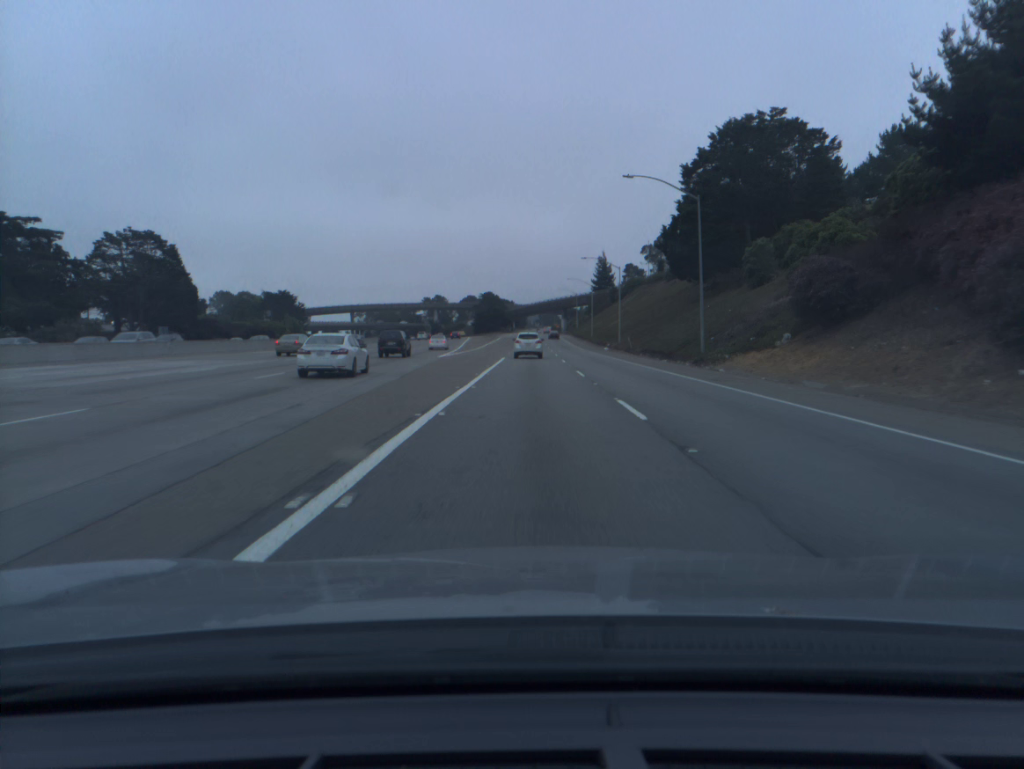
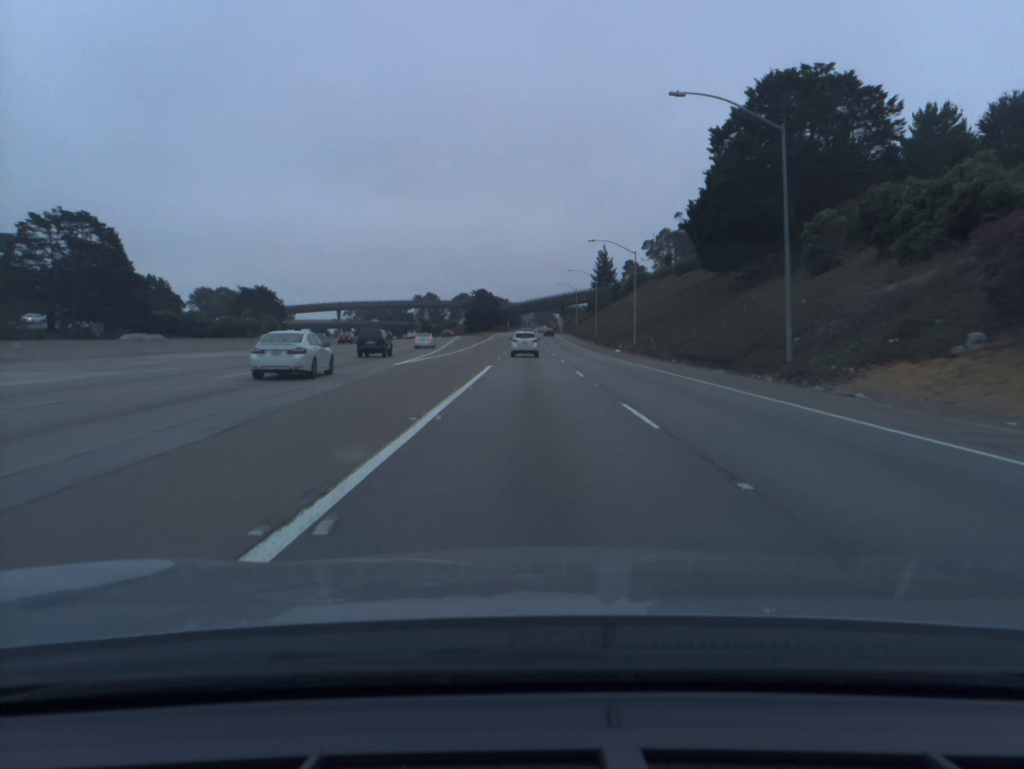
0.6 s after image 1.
(0.0, +15.6) m; 0°
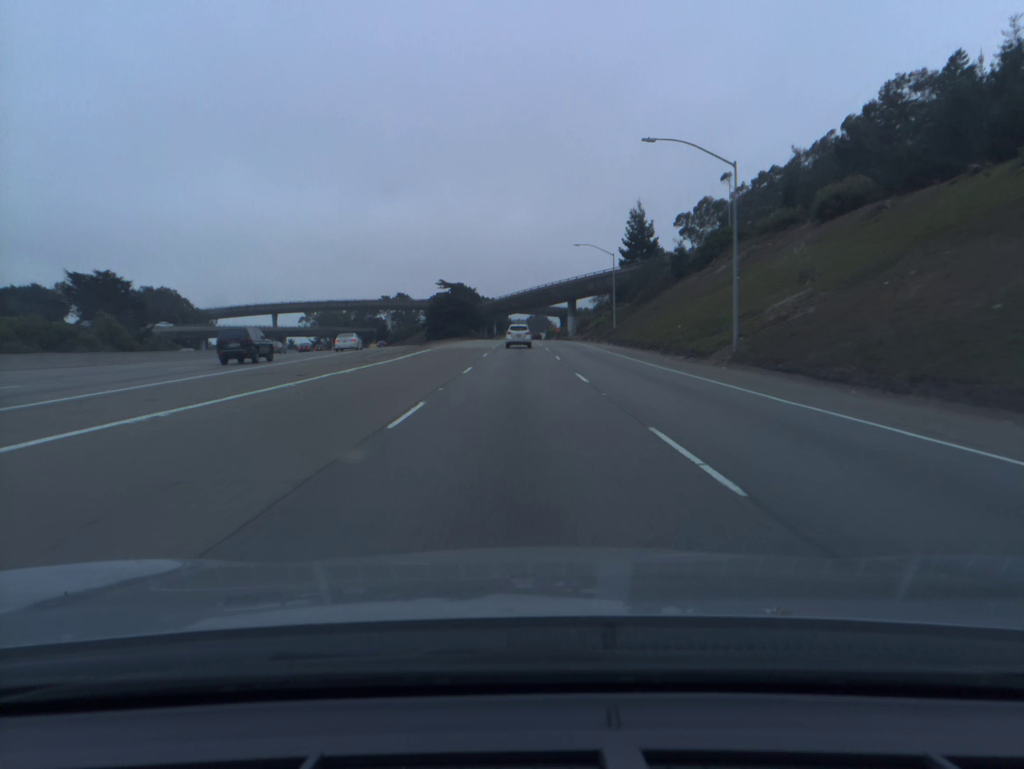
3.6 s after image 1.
(+0.6, +78.9) m; 0°
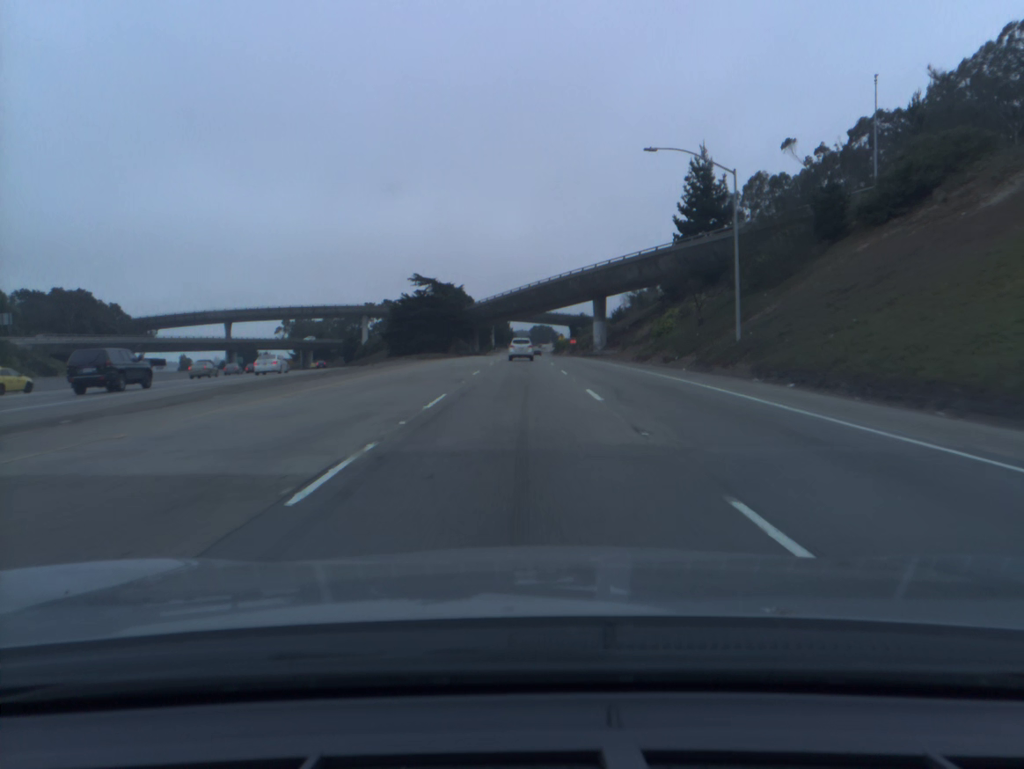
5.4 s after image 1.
(0.0, +48.1) m; 0°
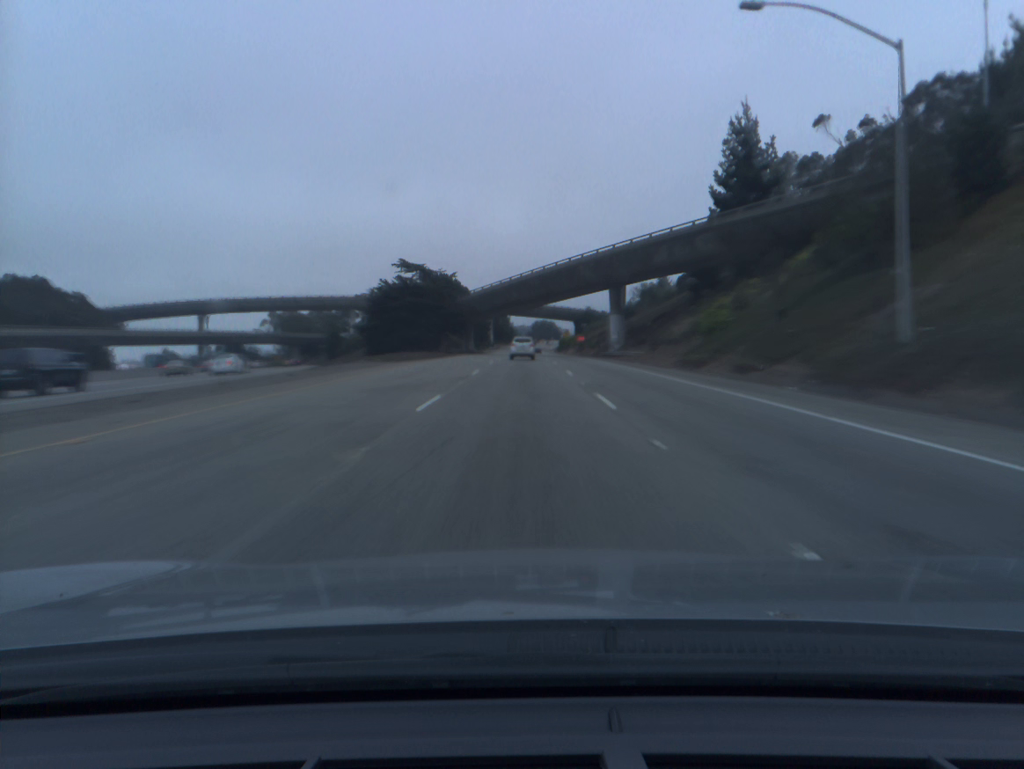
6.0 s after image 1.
(0.0, +16.2) m; 0°
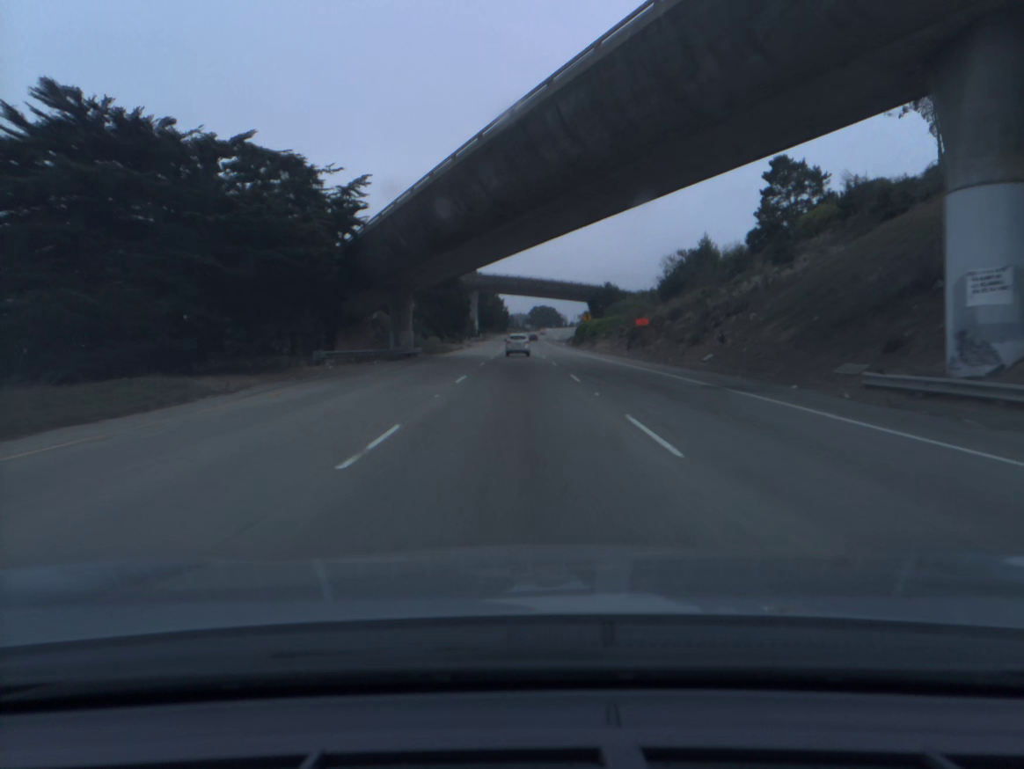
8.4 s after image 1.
(+0.3, +65.3) m; 0°
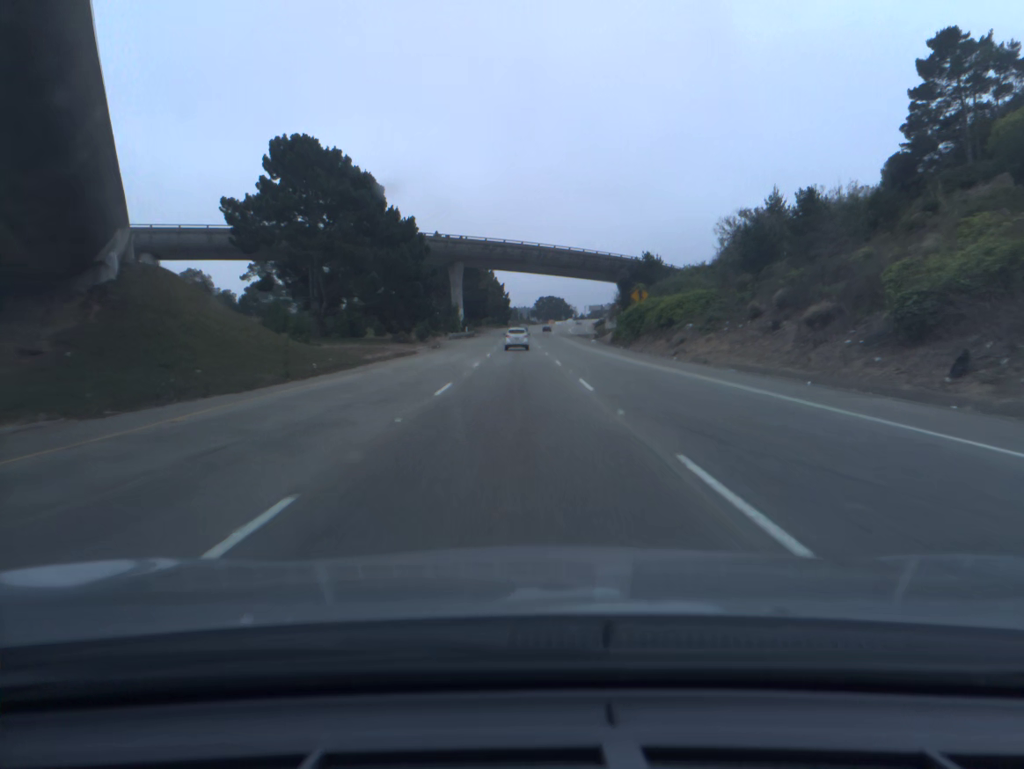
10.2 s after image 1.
(-0.1, +49.4) m; 0°
